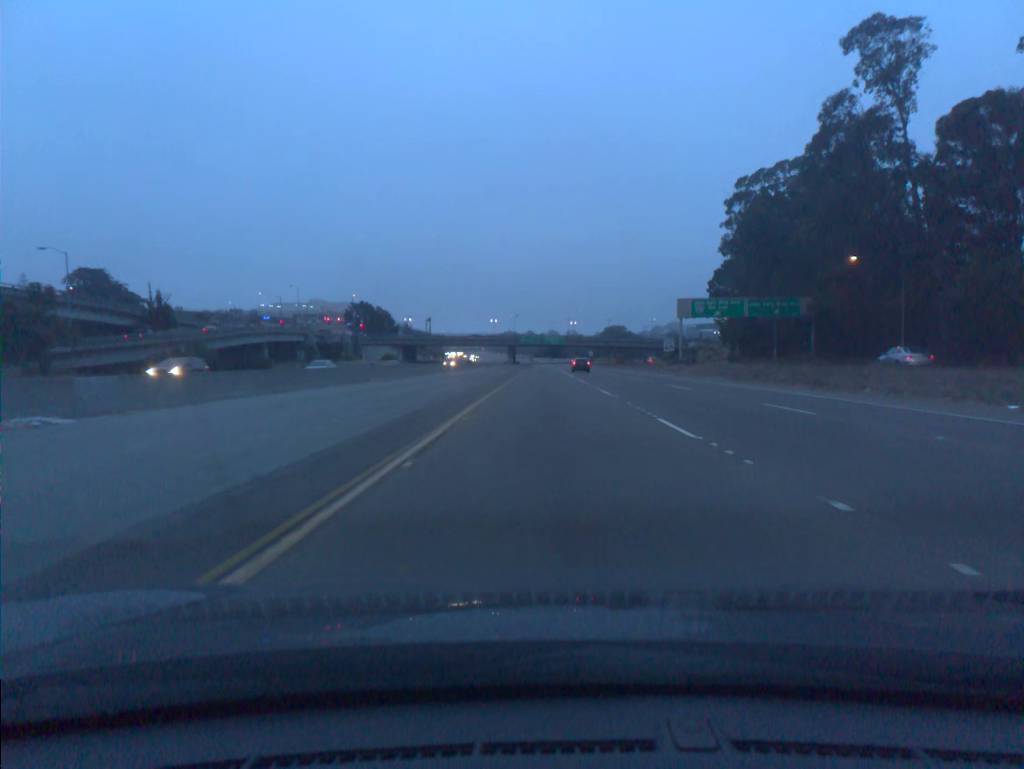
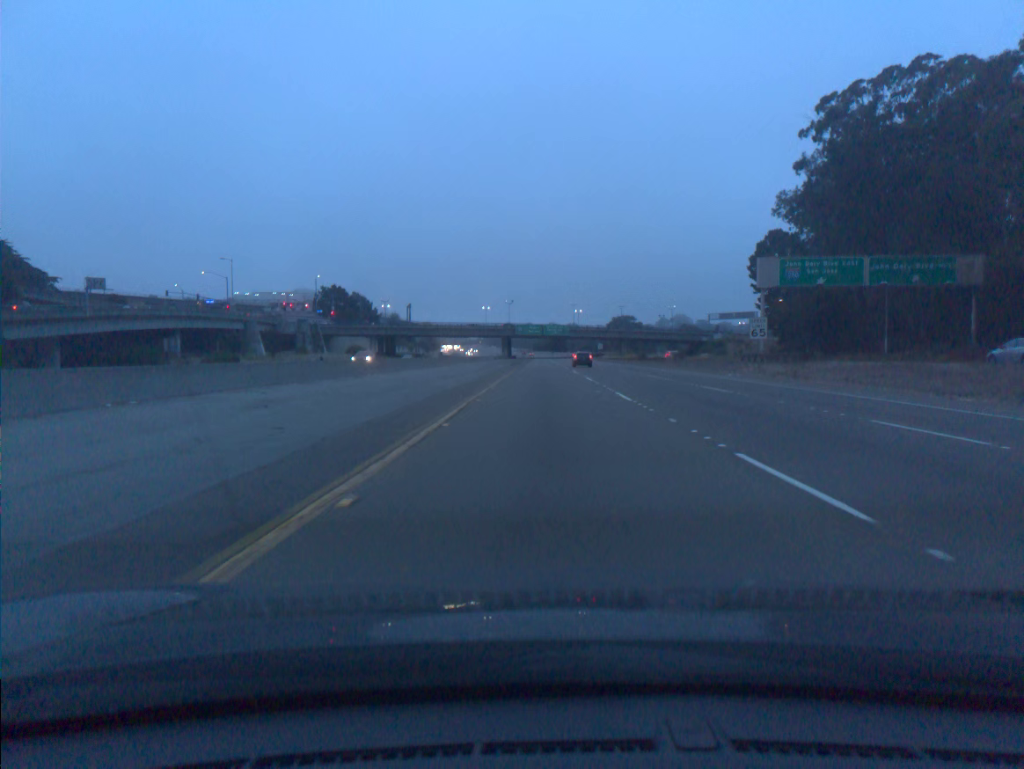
(+0.1, +36.6) m; 0°
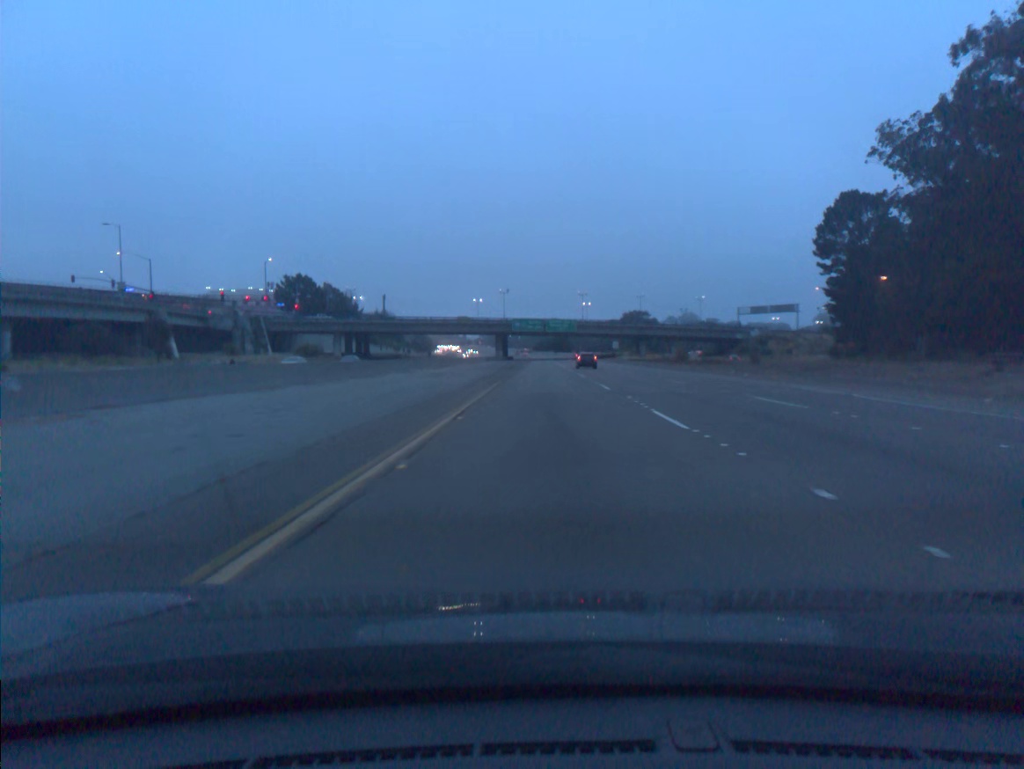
(0.0, +36.7) m; 0°
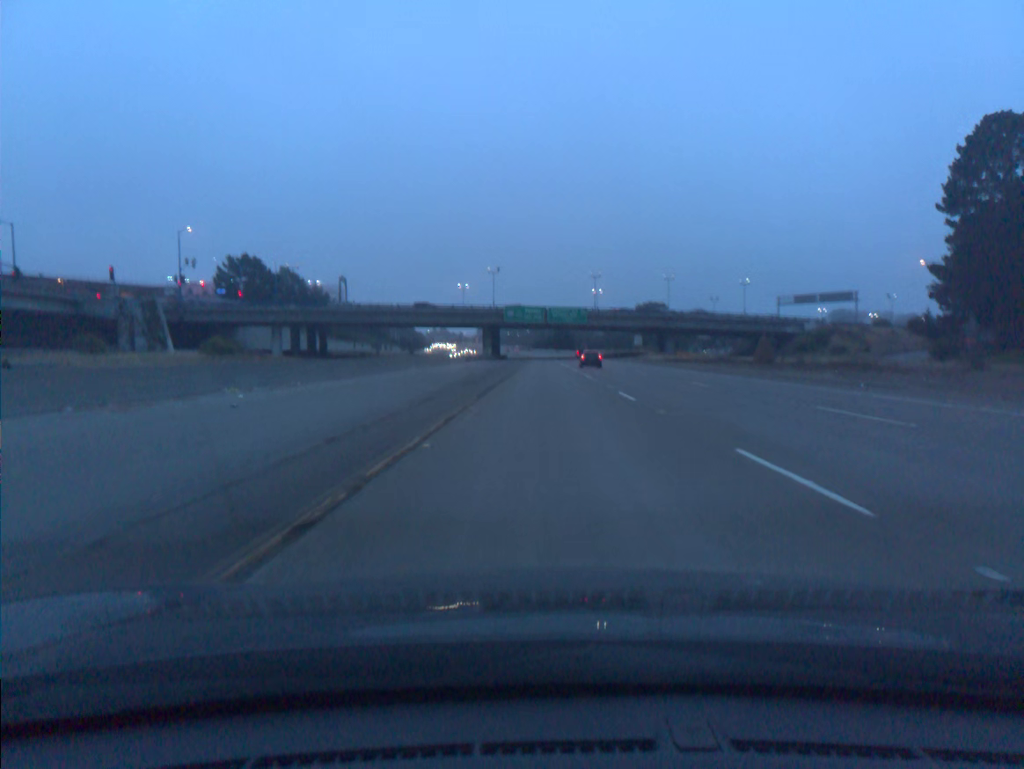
(0.0, +36.7) m; 0°
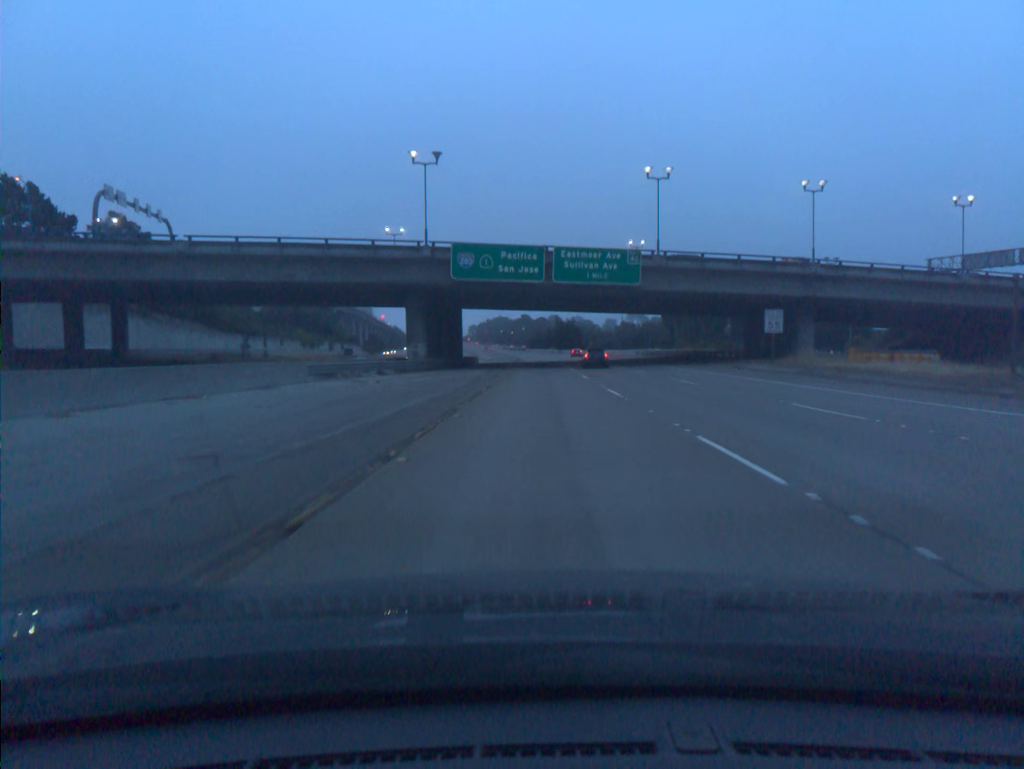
(+0.2, +73.2) m; 0°
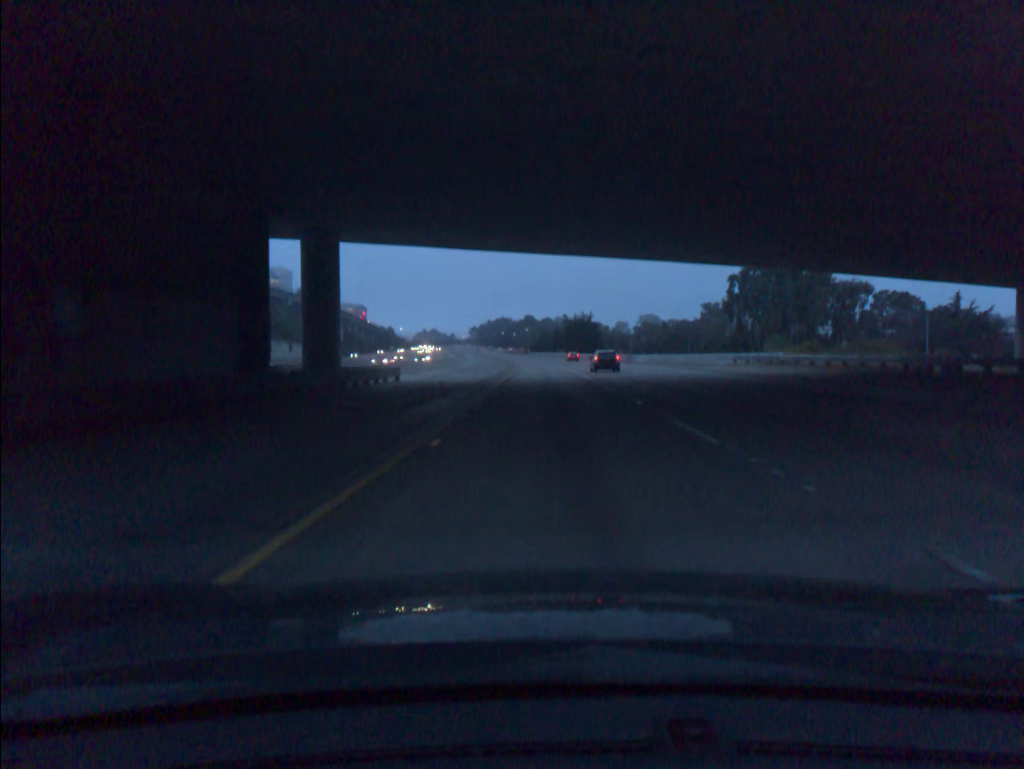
(-0.2, +54.8) m; 0°
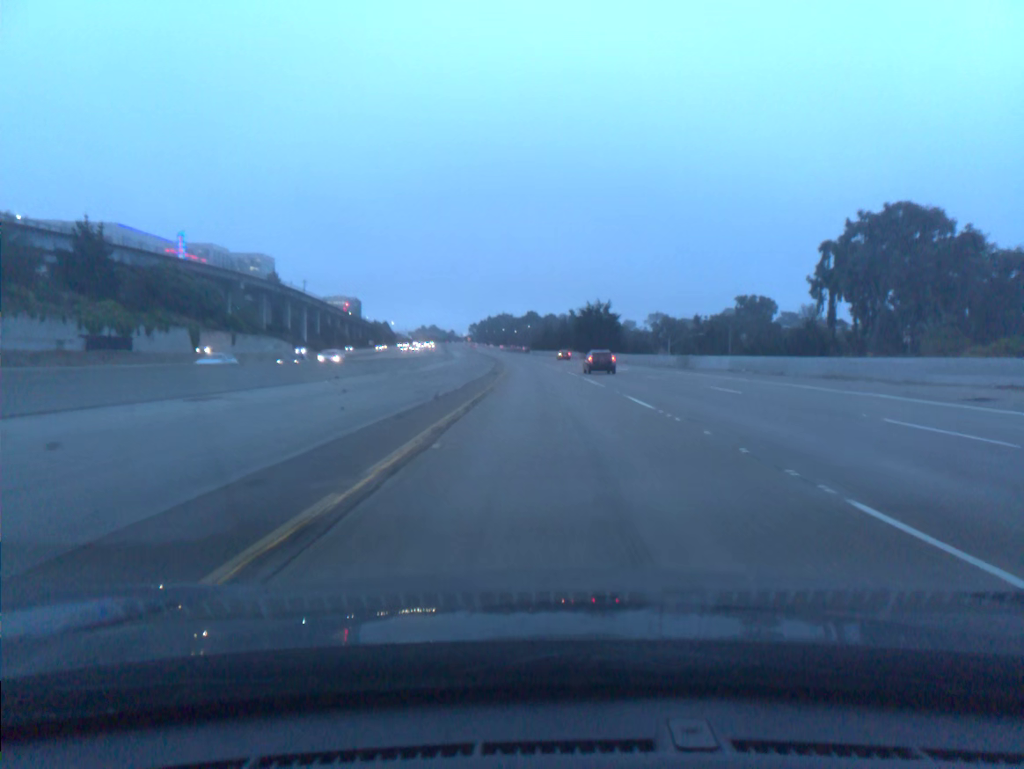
(0.0, +36.5) m; 0°
